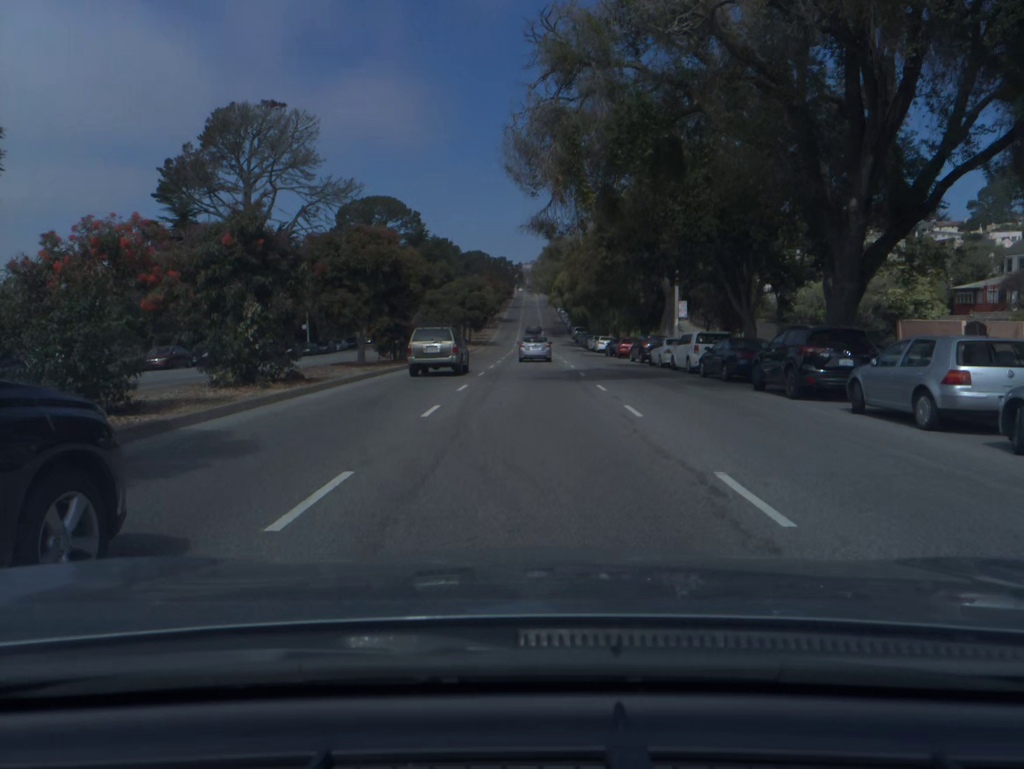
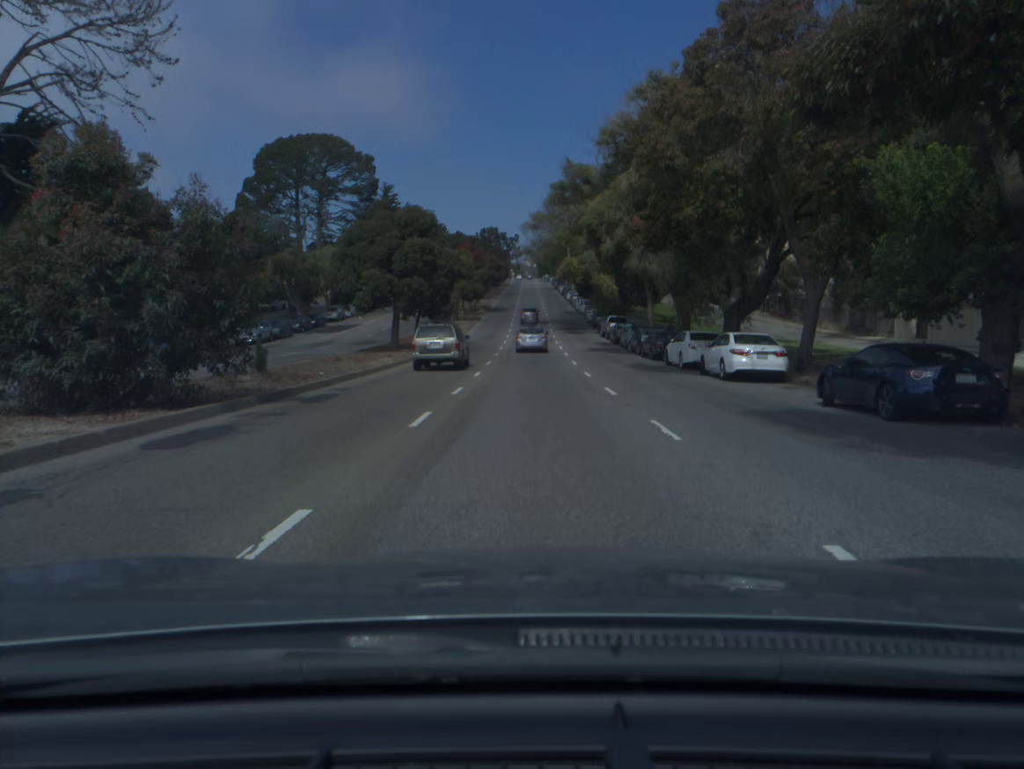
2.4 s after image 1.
(-0.1, +45.4) m; 0°
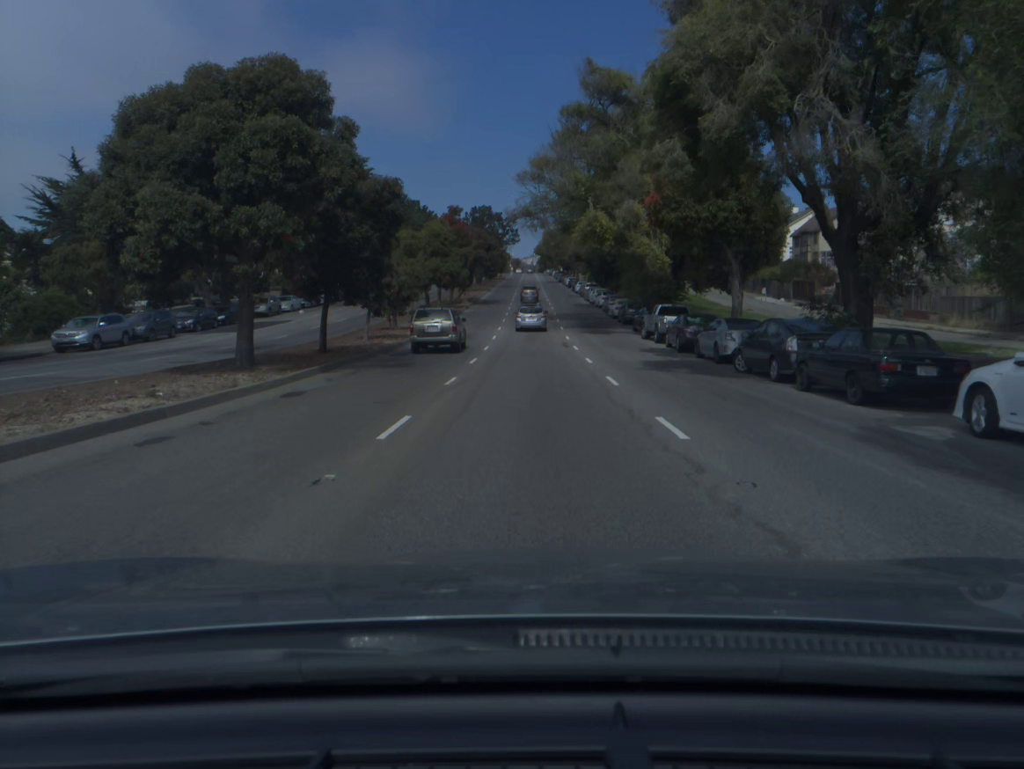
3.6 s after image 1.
(0.0, +23.0) m; 0°
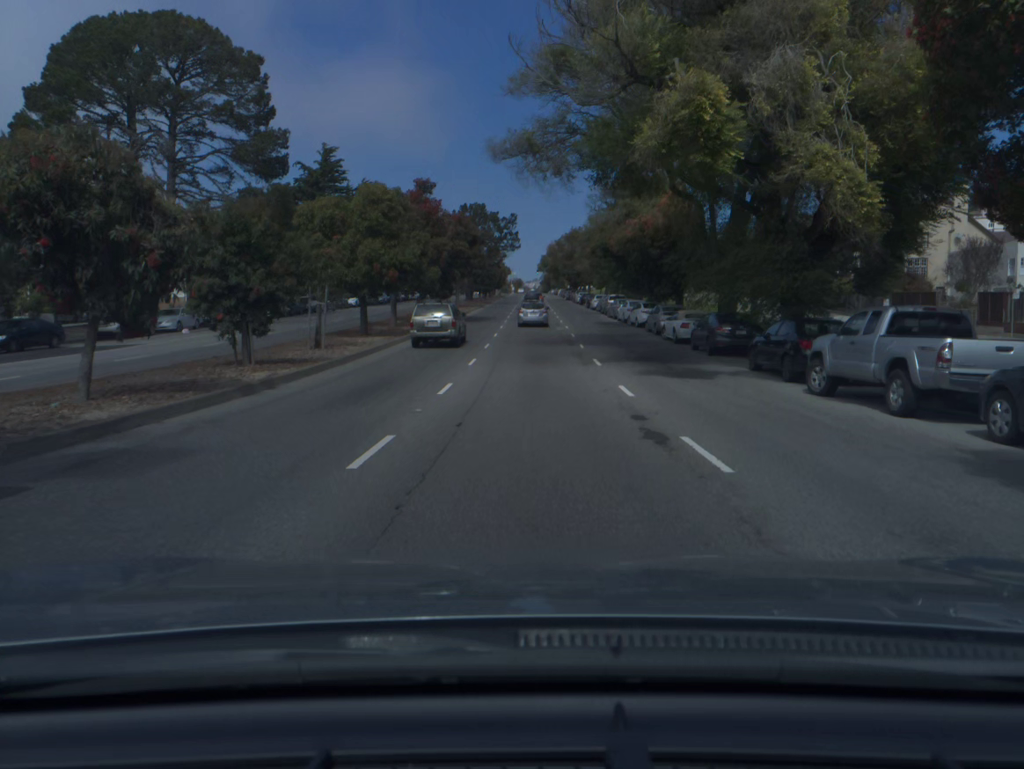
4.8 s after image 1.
(0.0, +23.4) m; 0°
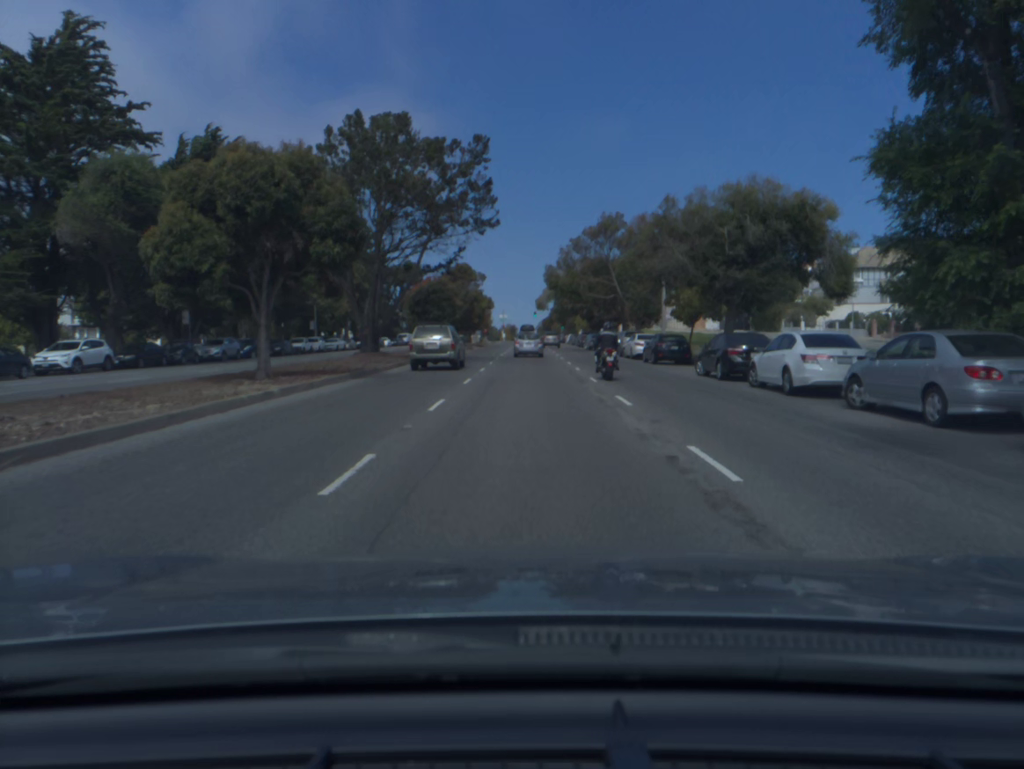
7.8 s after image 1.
(+0.1, +58.3) m; 0°
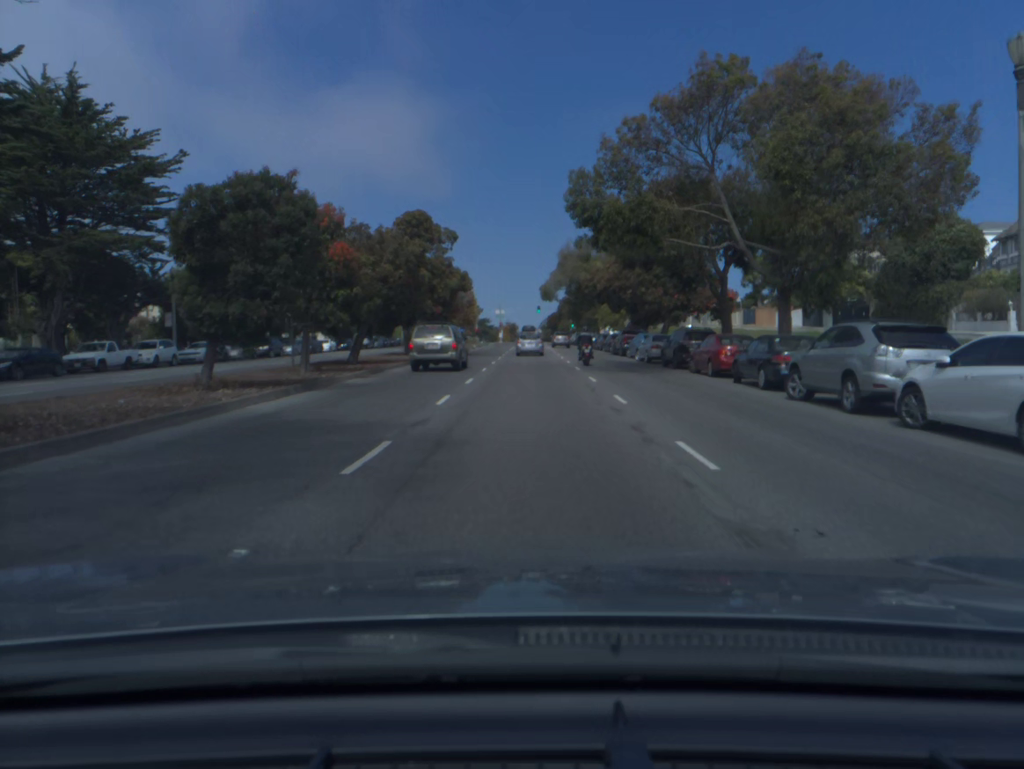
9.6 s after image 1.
(-0.1, +35.2) m; 0°
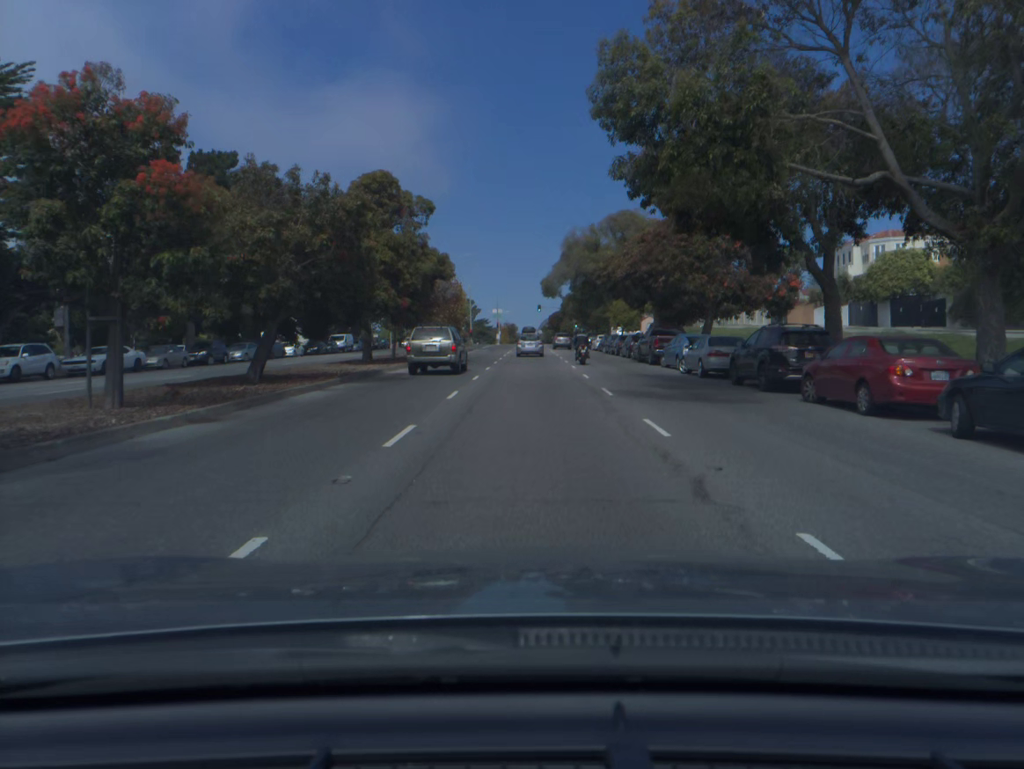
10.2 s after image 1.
(0.0, +11.8) m; 0°
